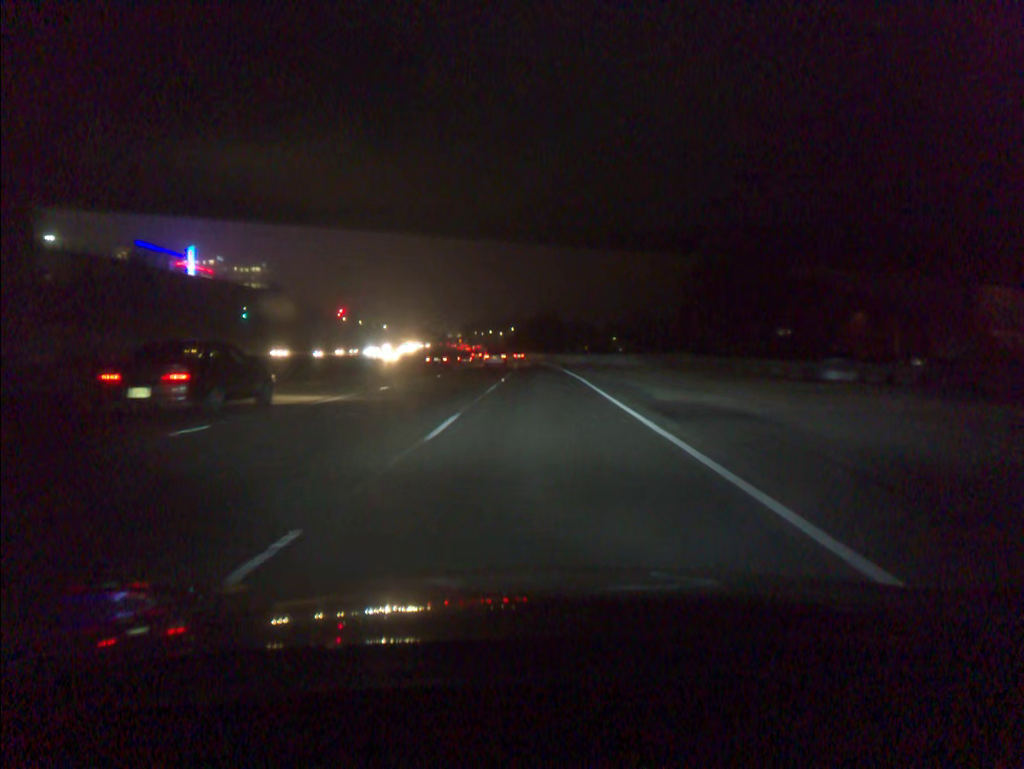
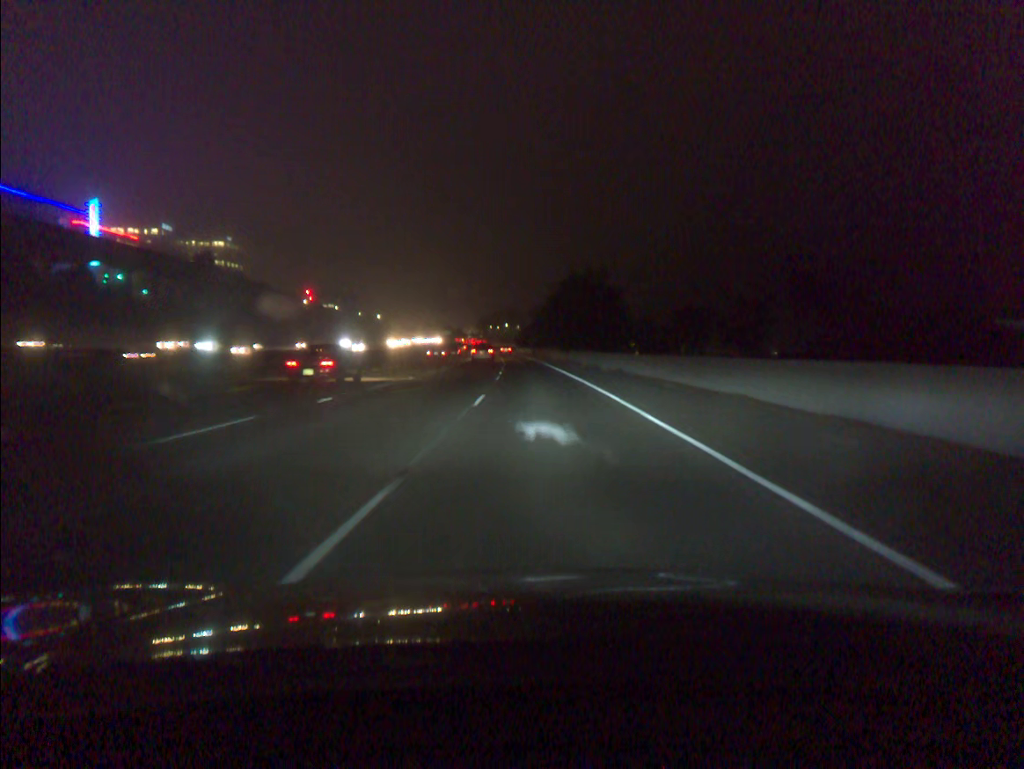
(-0.8, +79.9) m; -2°
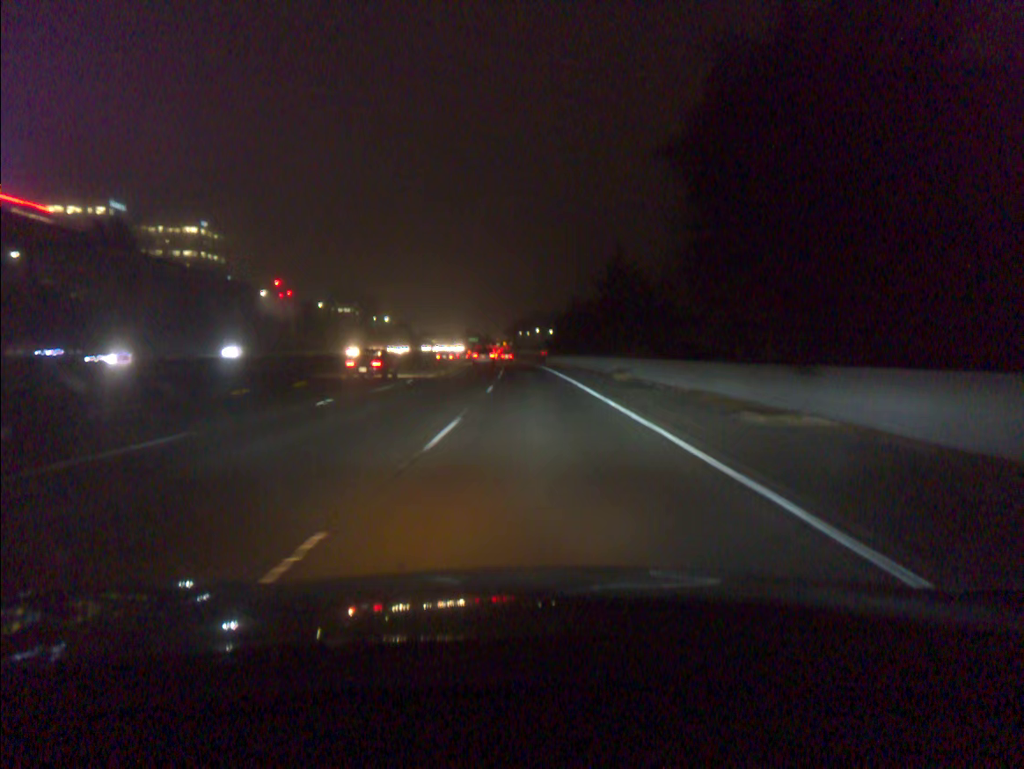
(-1.3, +65.2) m; -2°
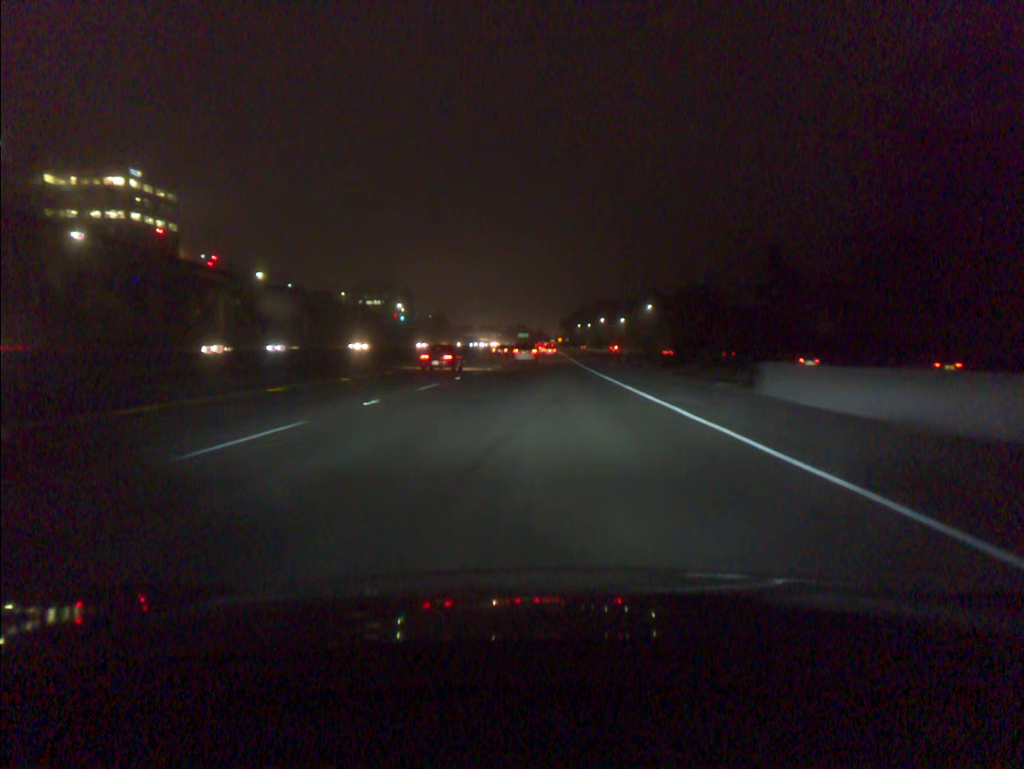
(-3.4, +89.0) m; -4°
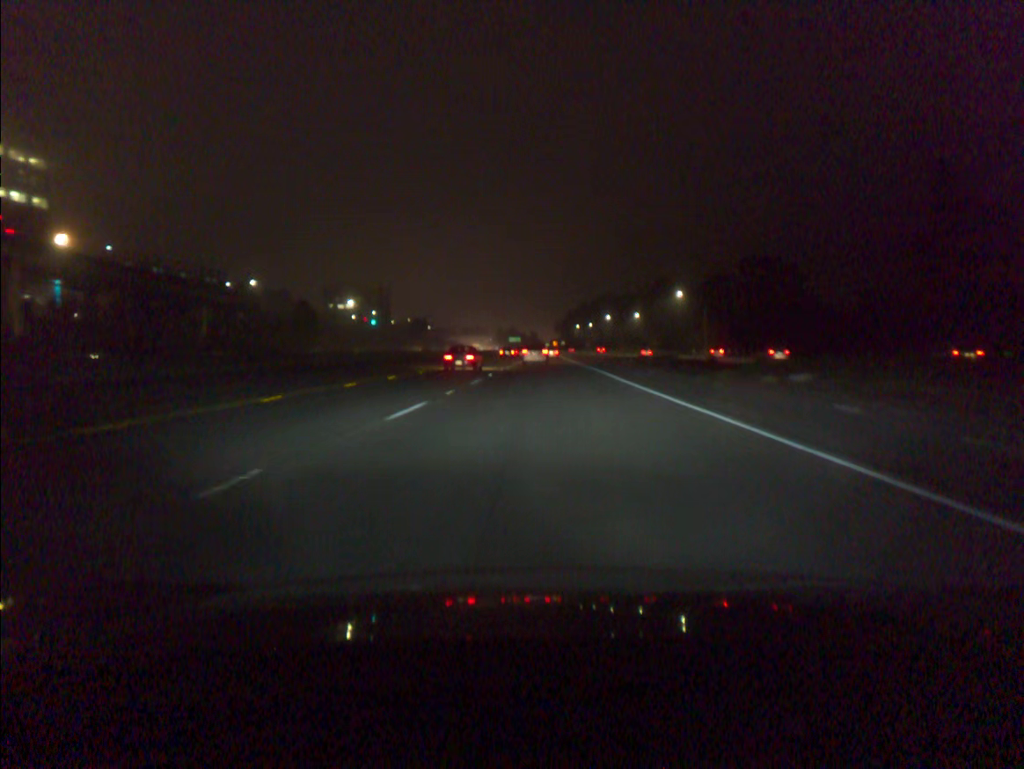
(+0.2, +54.6) m; +1°
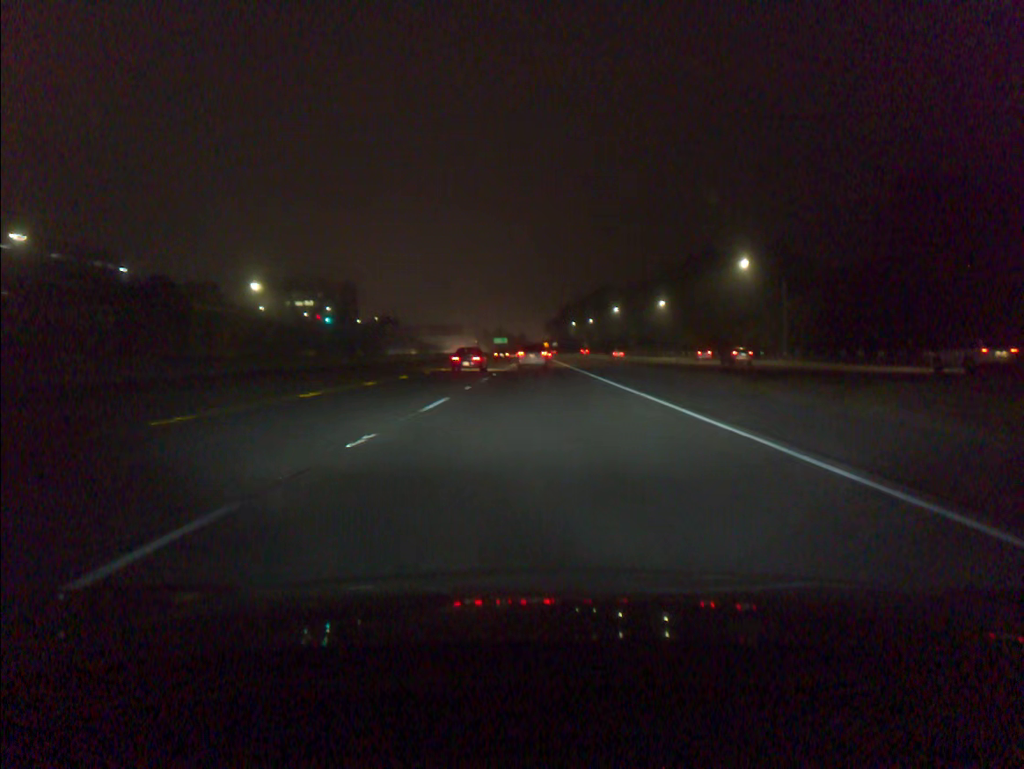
(+0.5, +55.5) m; +1°
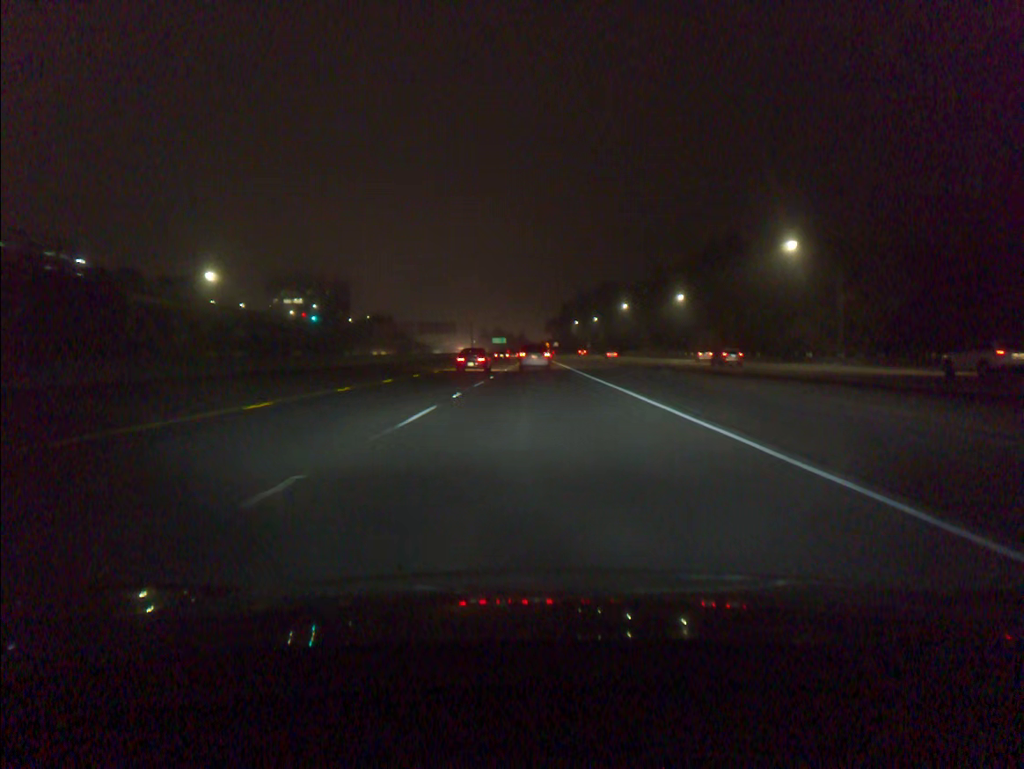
(0.0, +18.4) m; 0°
